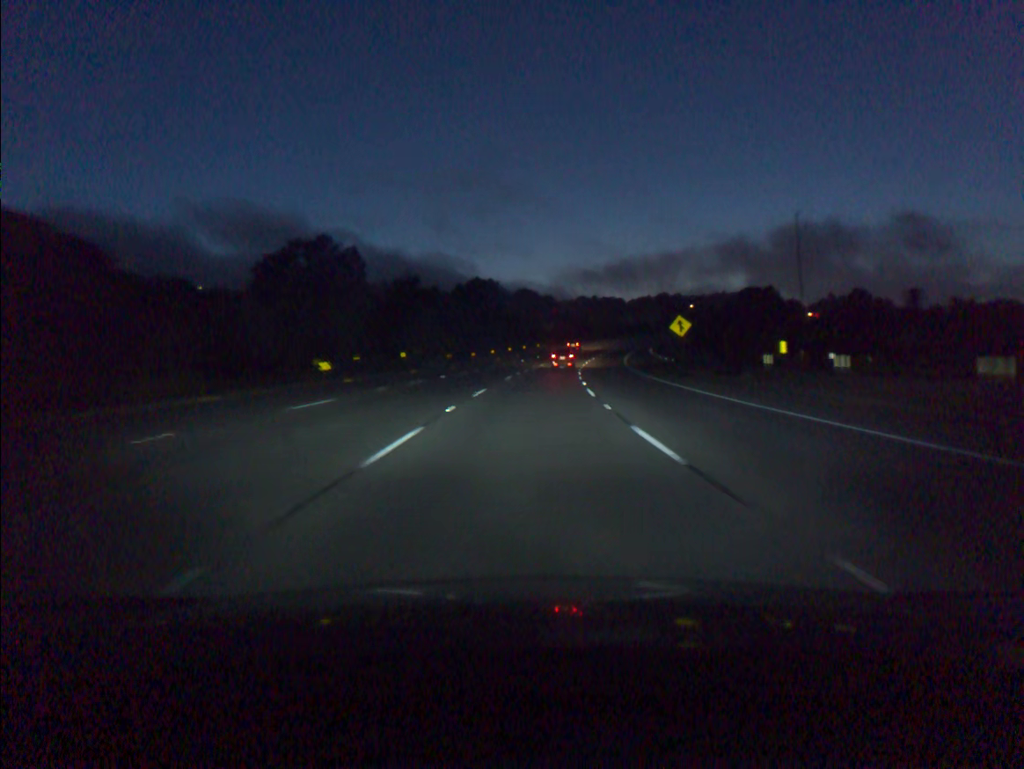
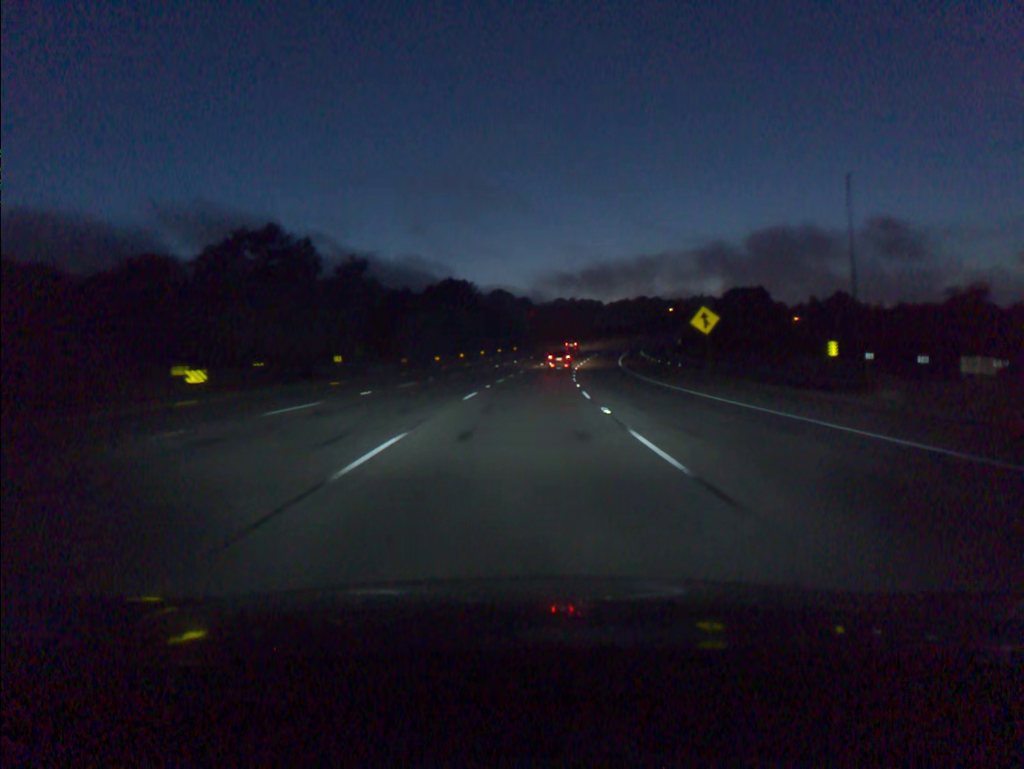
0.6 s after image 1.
(+0.2, +15.3) m; +2°
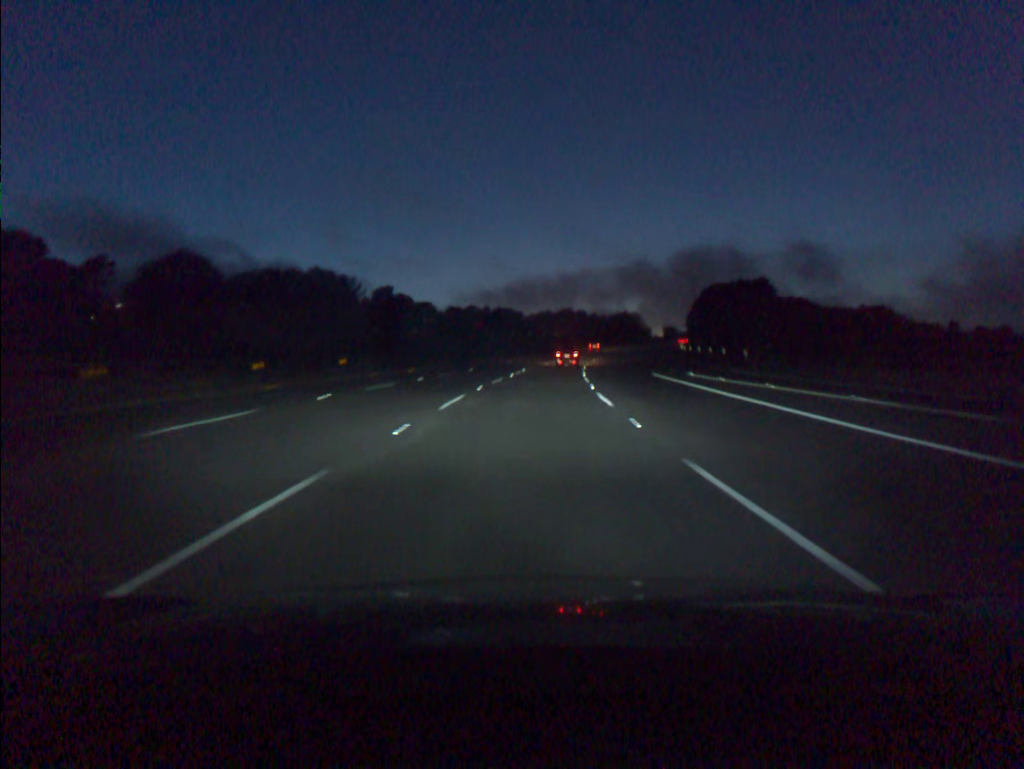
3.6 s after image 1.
(+4.3, +76.4) m; +6°
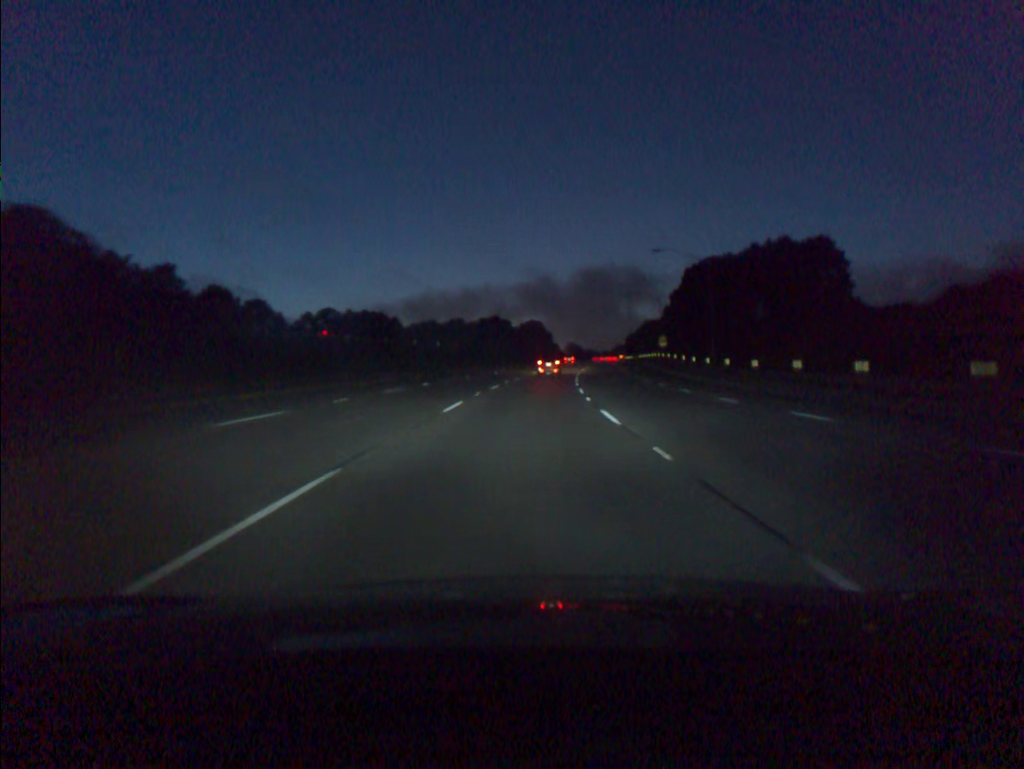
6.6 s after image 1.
(+5.4, +76.6) m; +8°
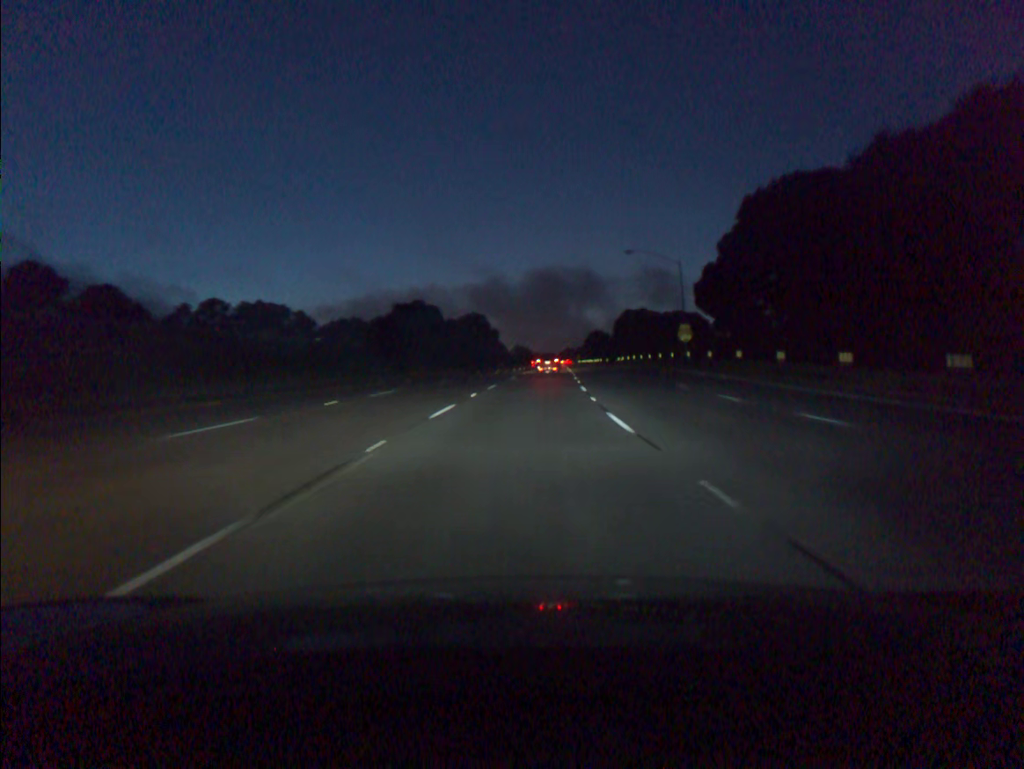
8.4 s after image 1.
(+1.6, +45.8) m; +4°
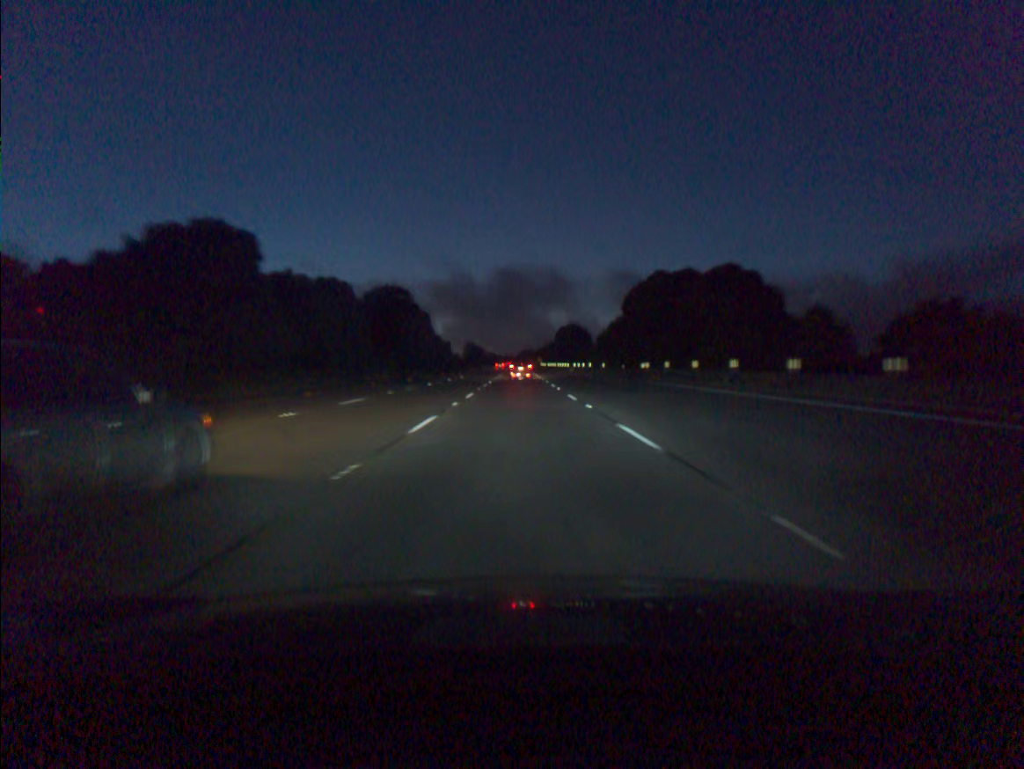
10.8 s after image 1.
(+2.2, +60.7) m; +3°
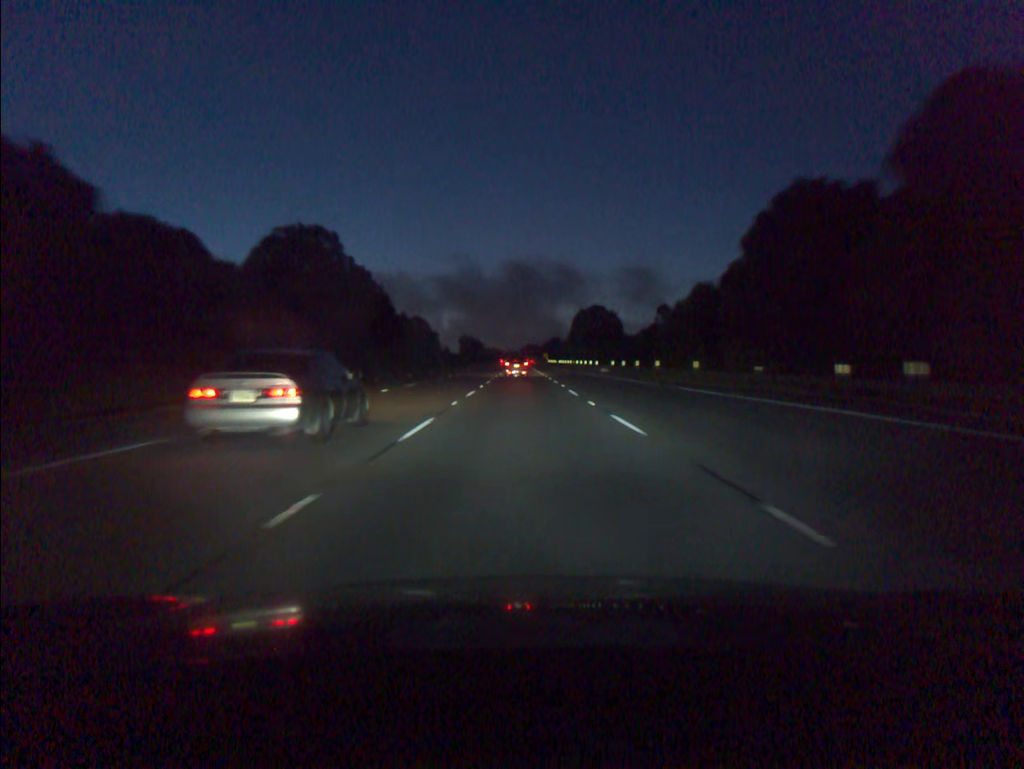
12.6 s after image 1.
(-0.1, +45.4) m; 0°
